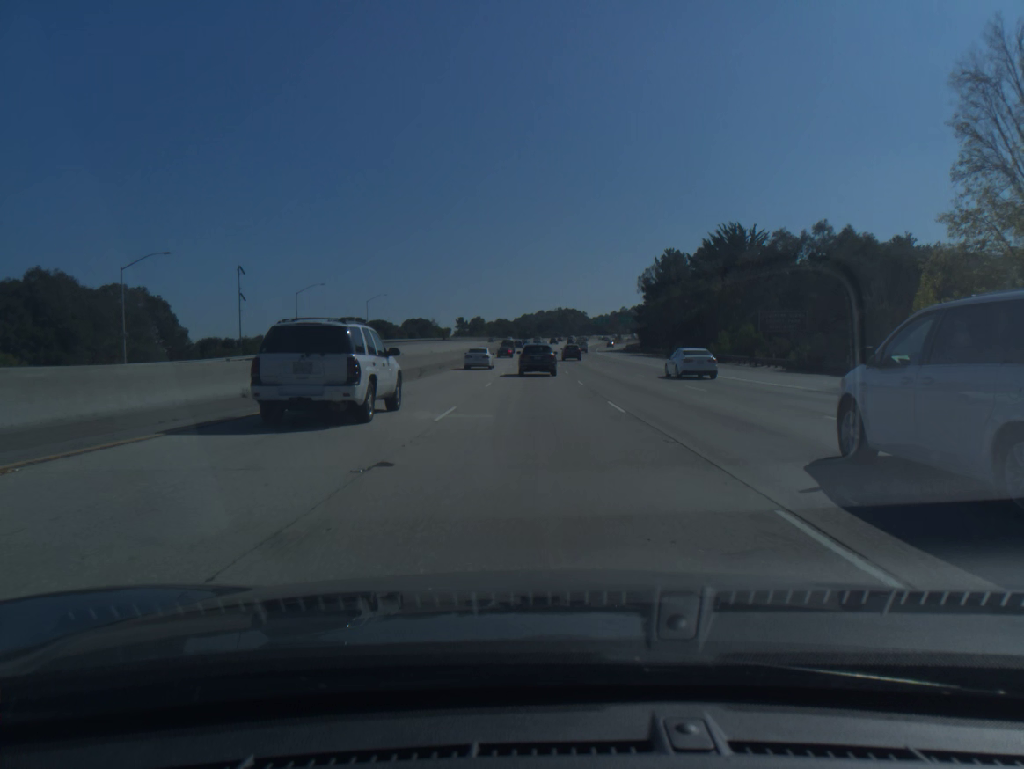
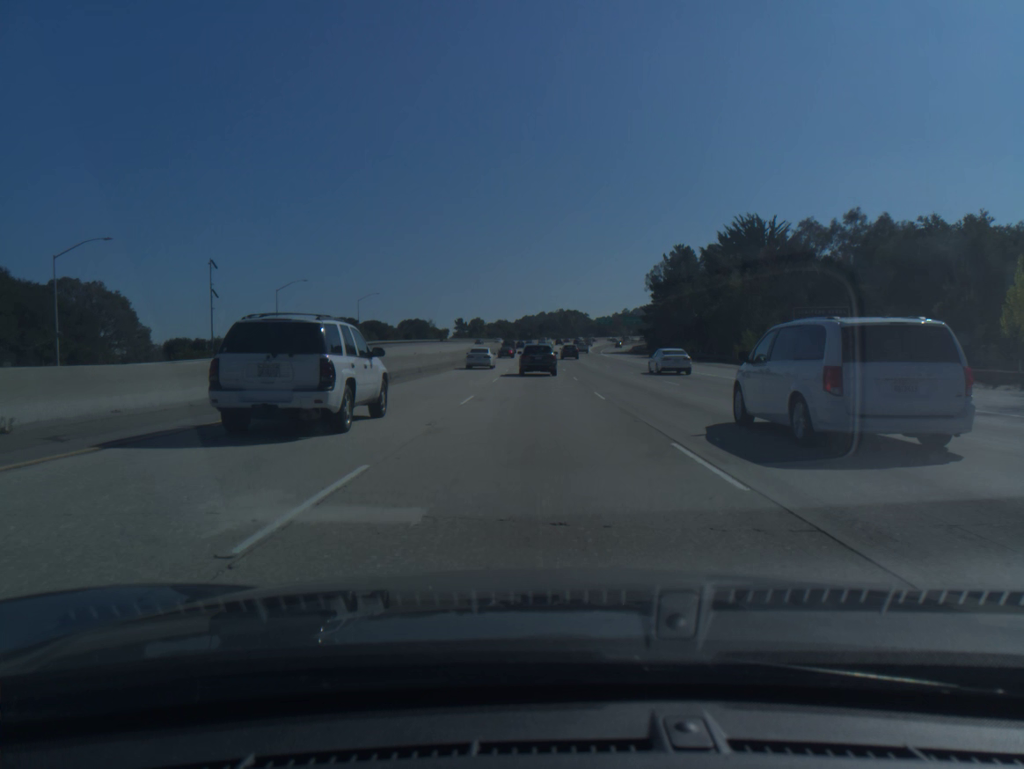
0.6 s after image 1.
(0.0, +9.5) m; 0°
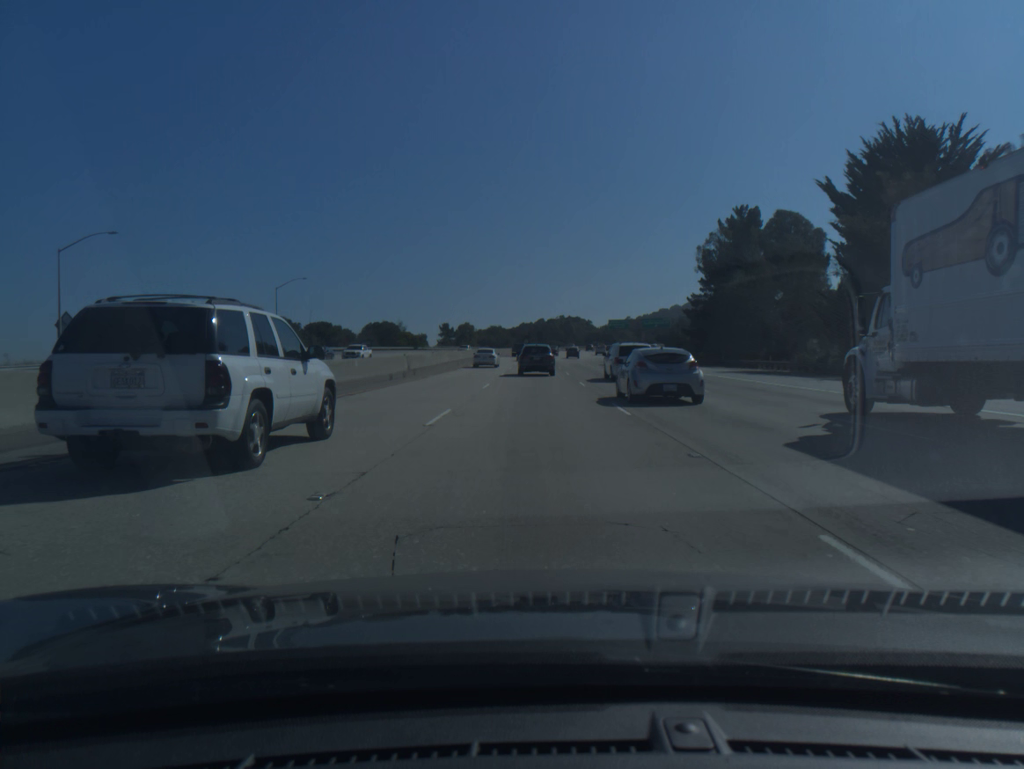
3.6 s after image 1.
(0.0, +48.3) m; 0°
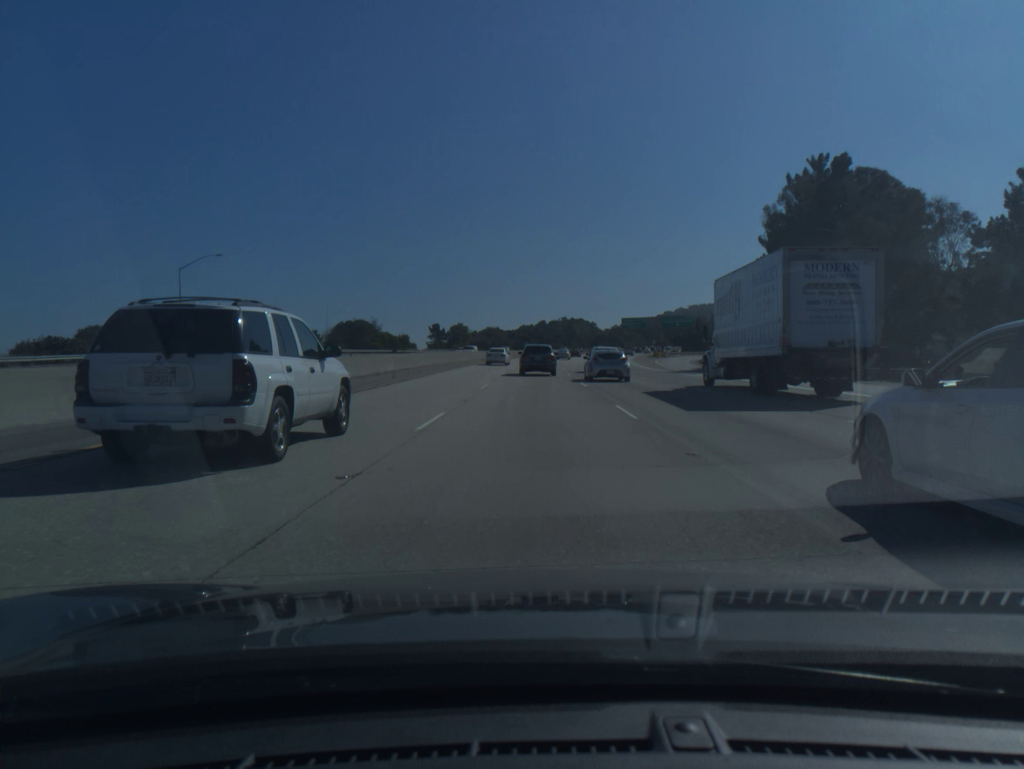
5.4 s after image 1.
(0.0, +29.6) m; 0°
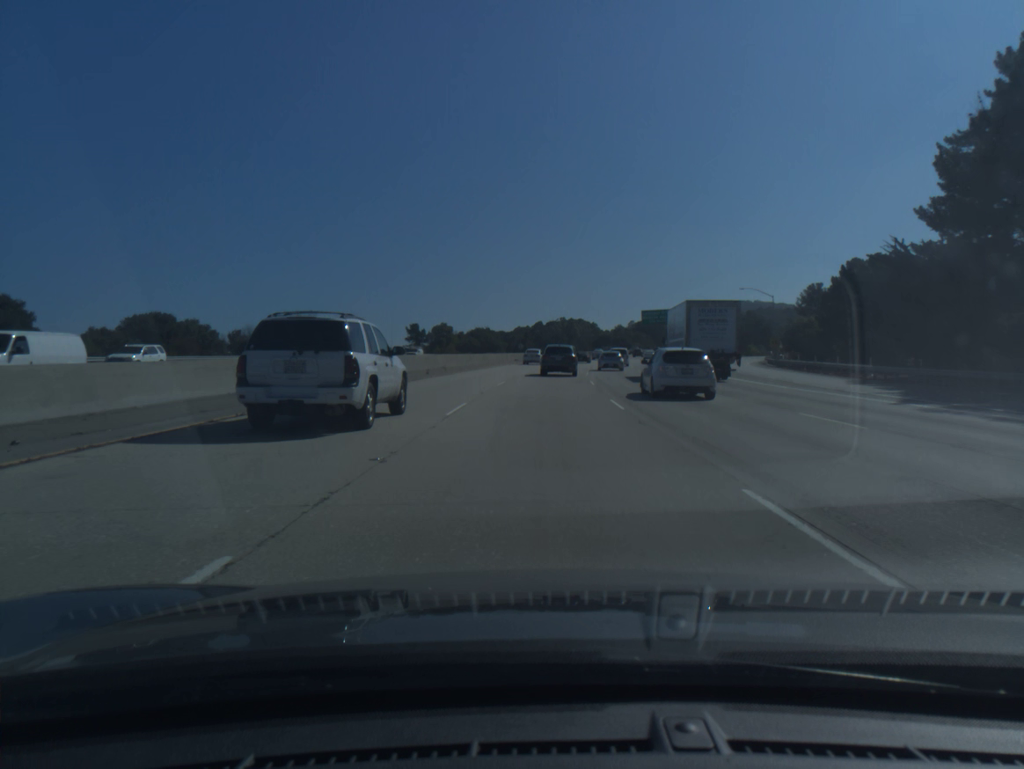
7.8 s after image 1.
(0.0, +39.7) m; 0°
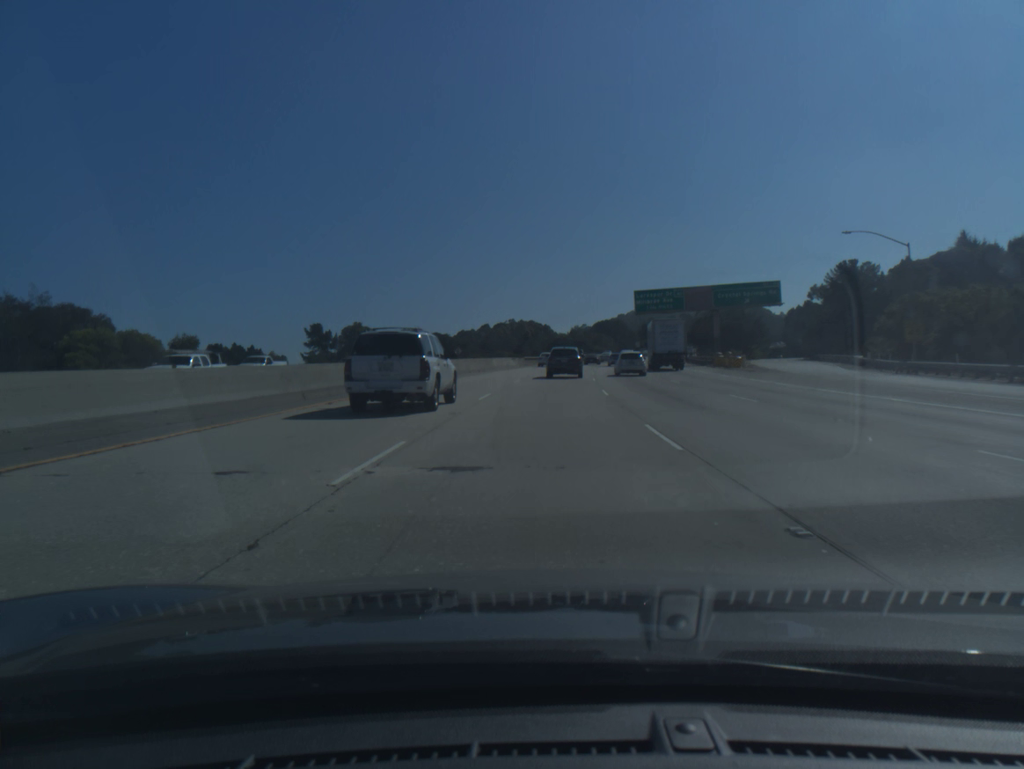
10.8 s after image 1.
(+1.4, +50.2) m; +3°
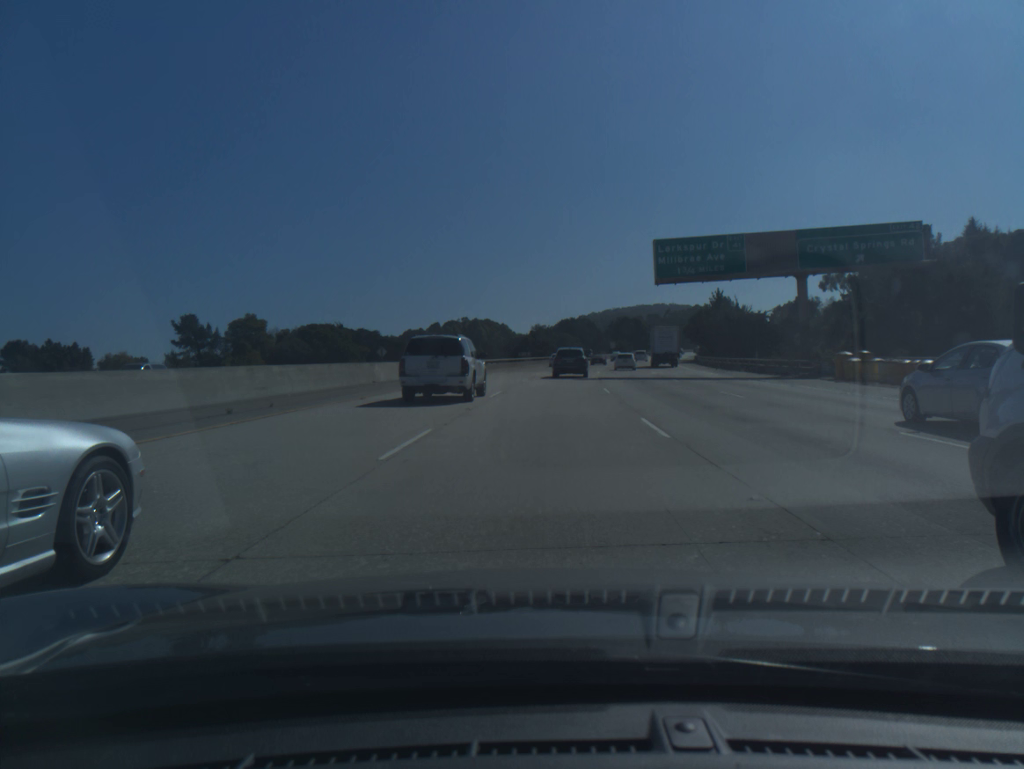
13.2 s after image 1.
(+1.1, +40.8) m; +3°
